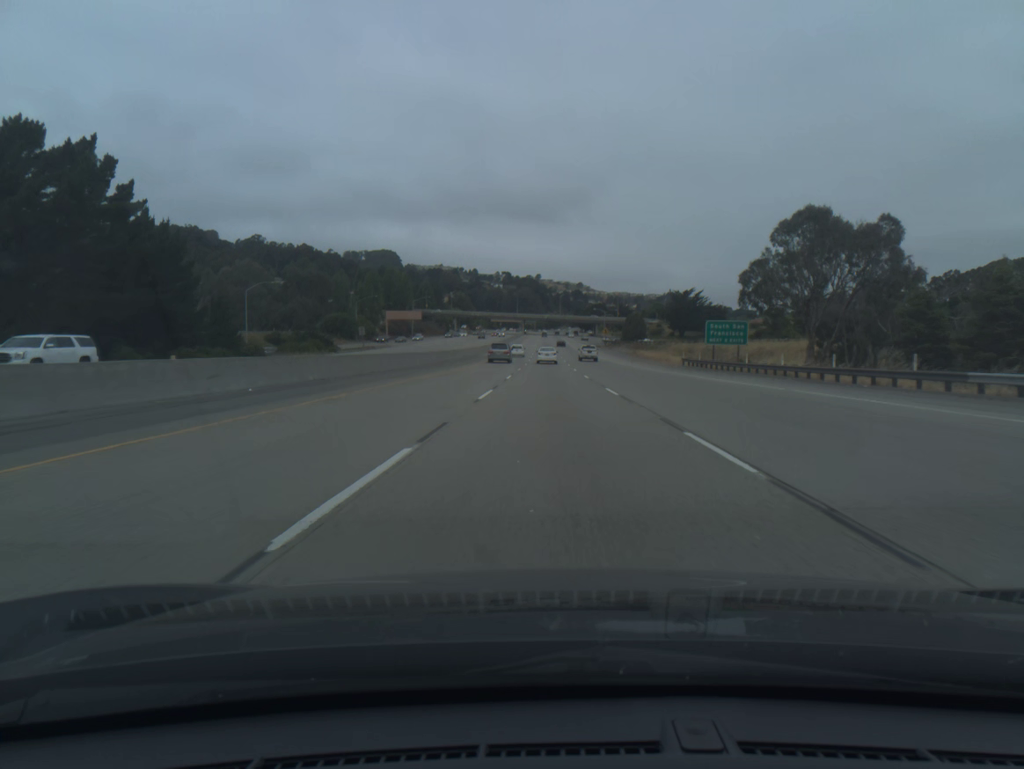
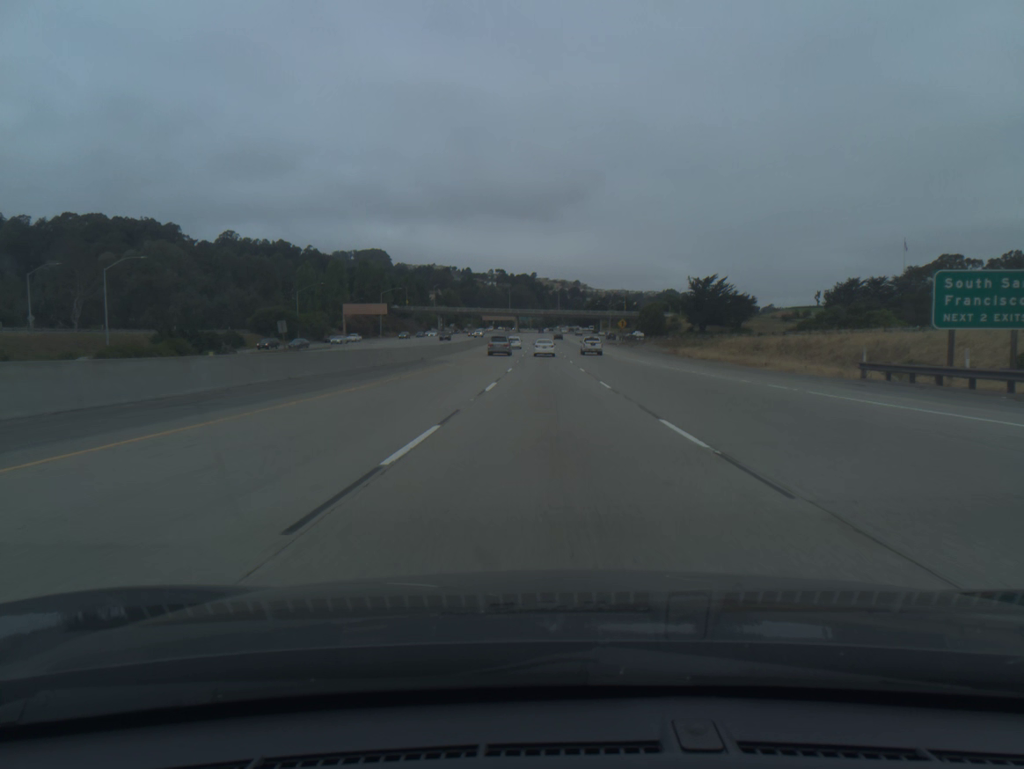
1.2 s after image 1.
(+0.1, +41.3) m; 0°
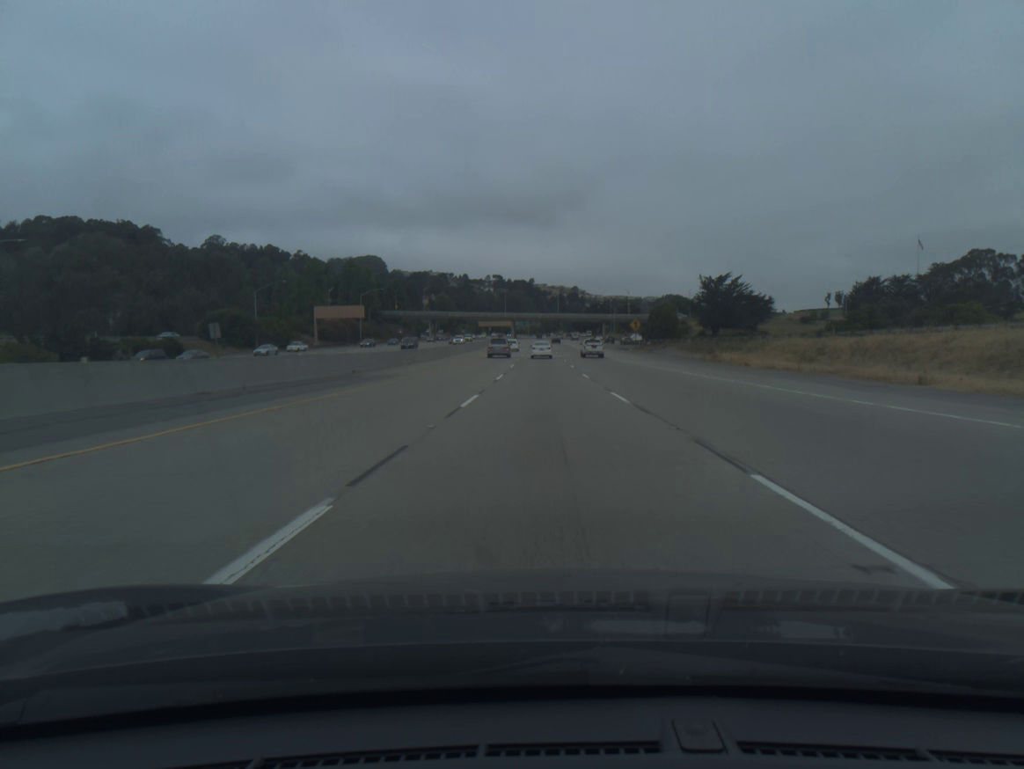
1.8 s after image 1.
(0.0, +20.6) m; 0°
